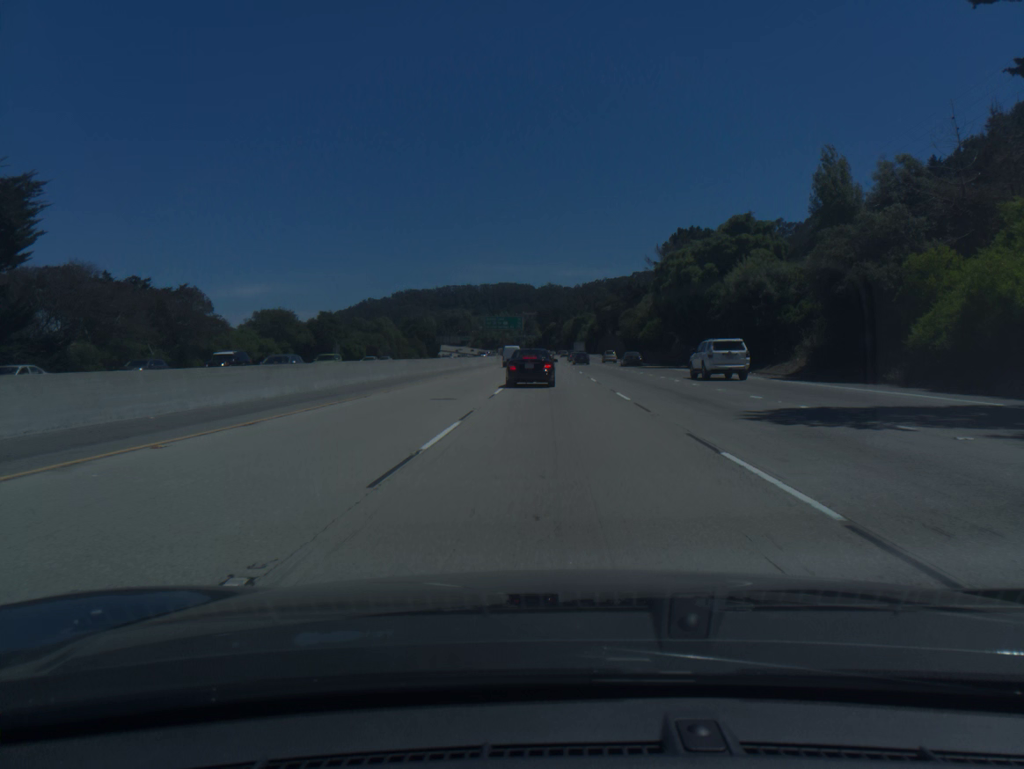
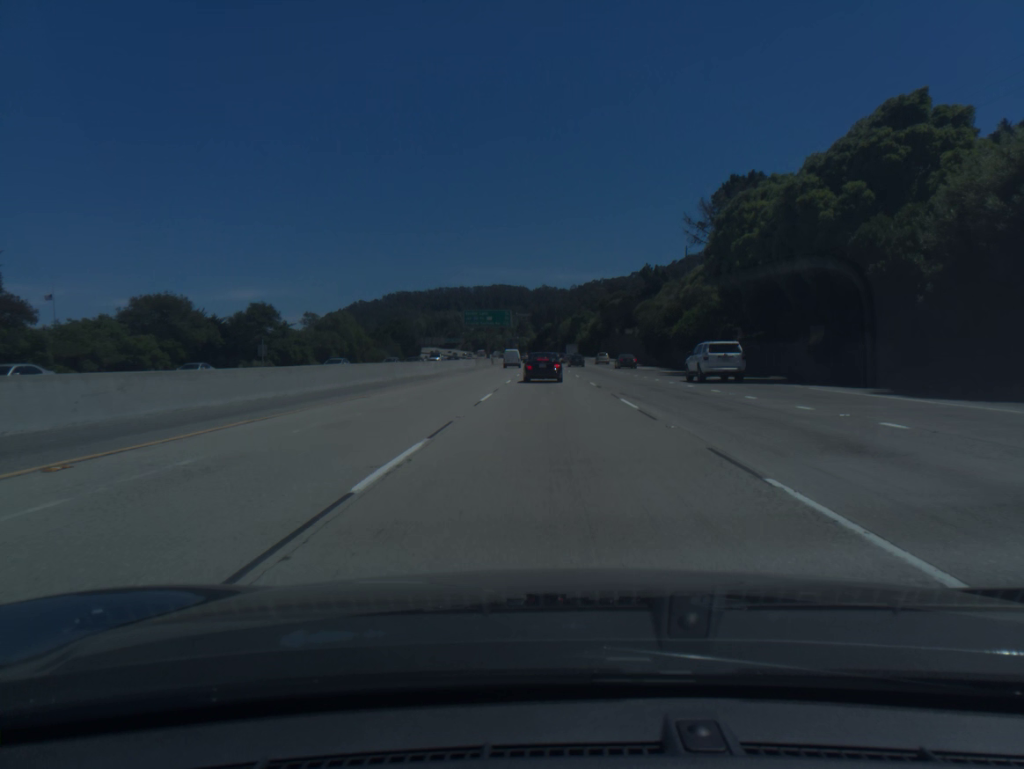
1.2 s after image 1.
(+0.1, +31.3) m; 0°
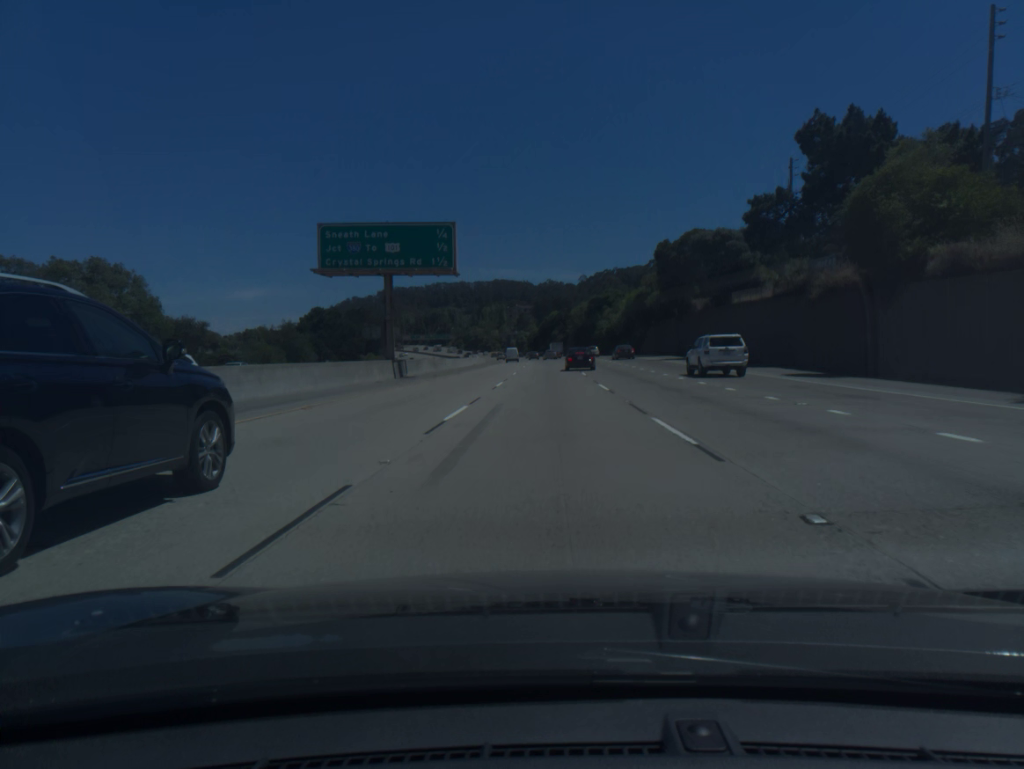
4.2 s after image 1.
(0.0, +78.5) m; 0°
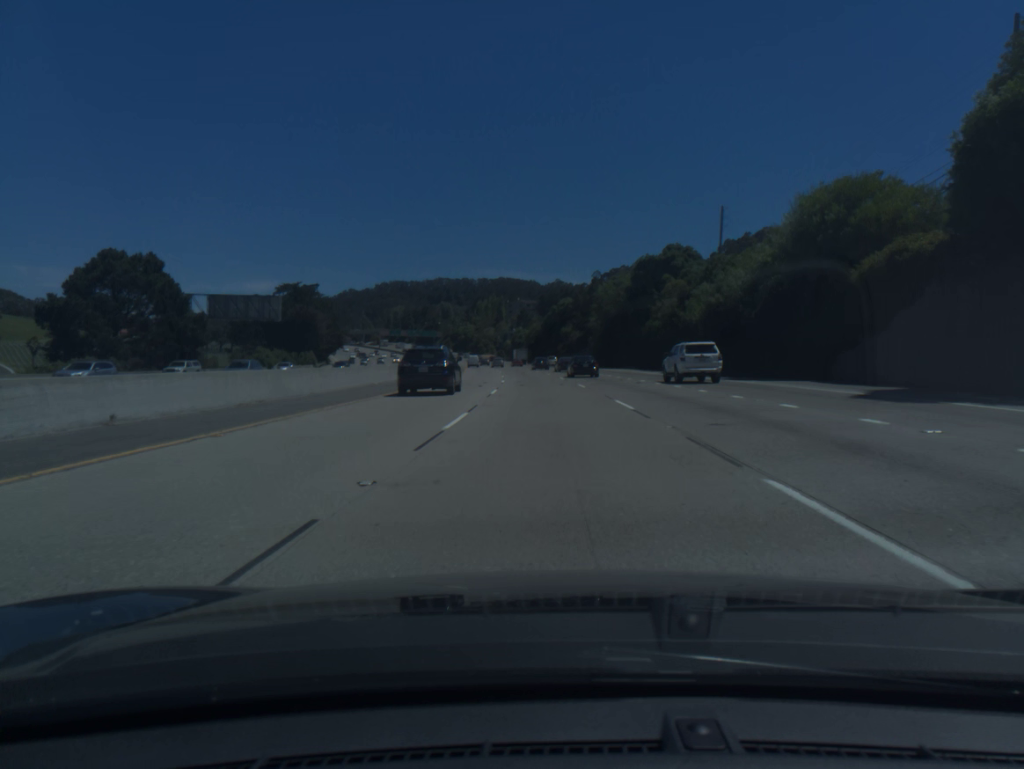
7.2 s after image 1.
(-0.2, +78.0) m; 0°
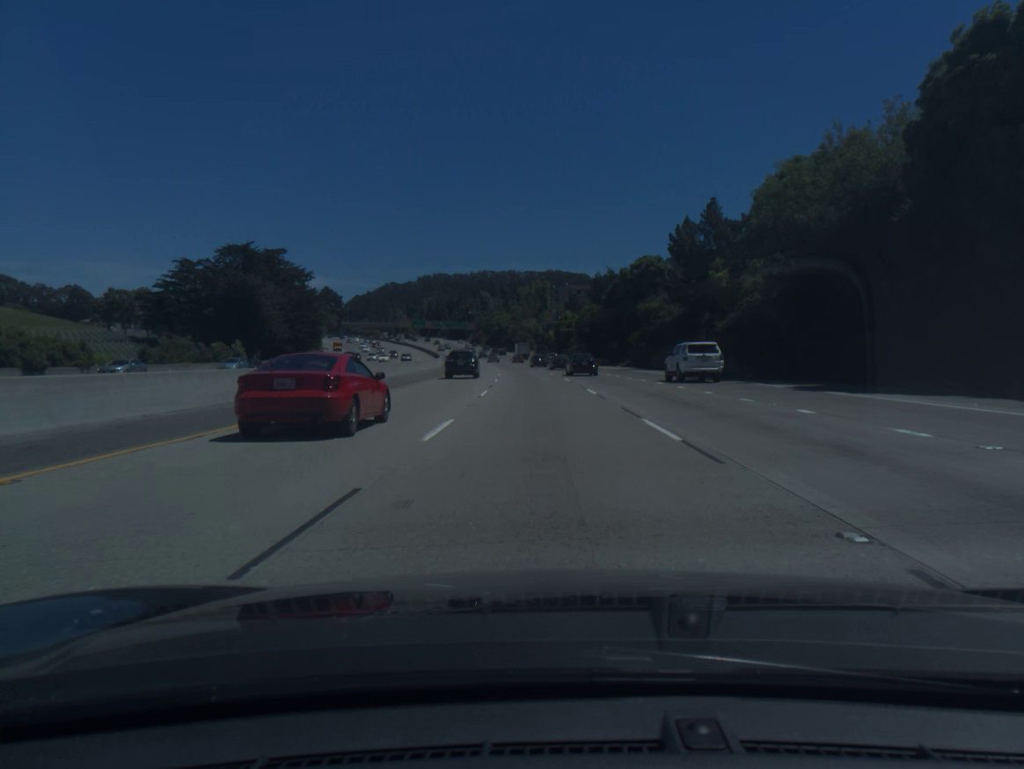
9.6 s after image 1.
(-1.7, +63.5) m; -4°
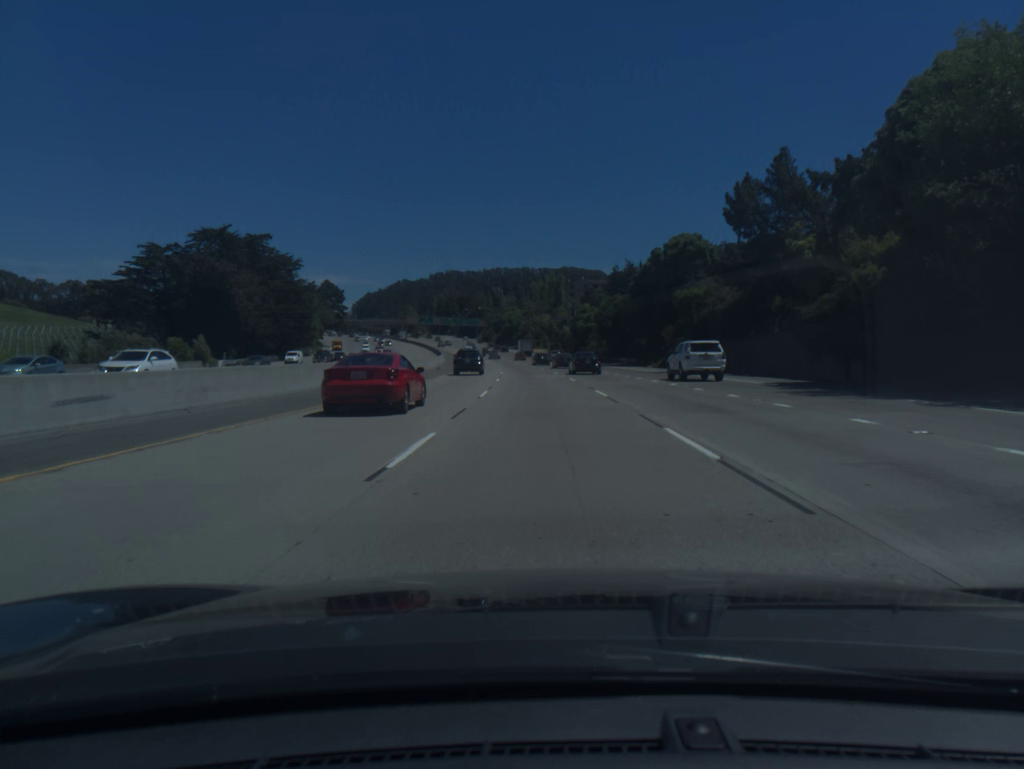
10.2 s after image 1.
(-0.1, +16.2) m; -1°
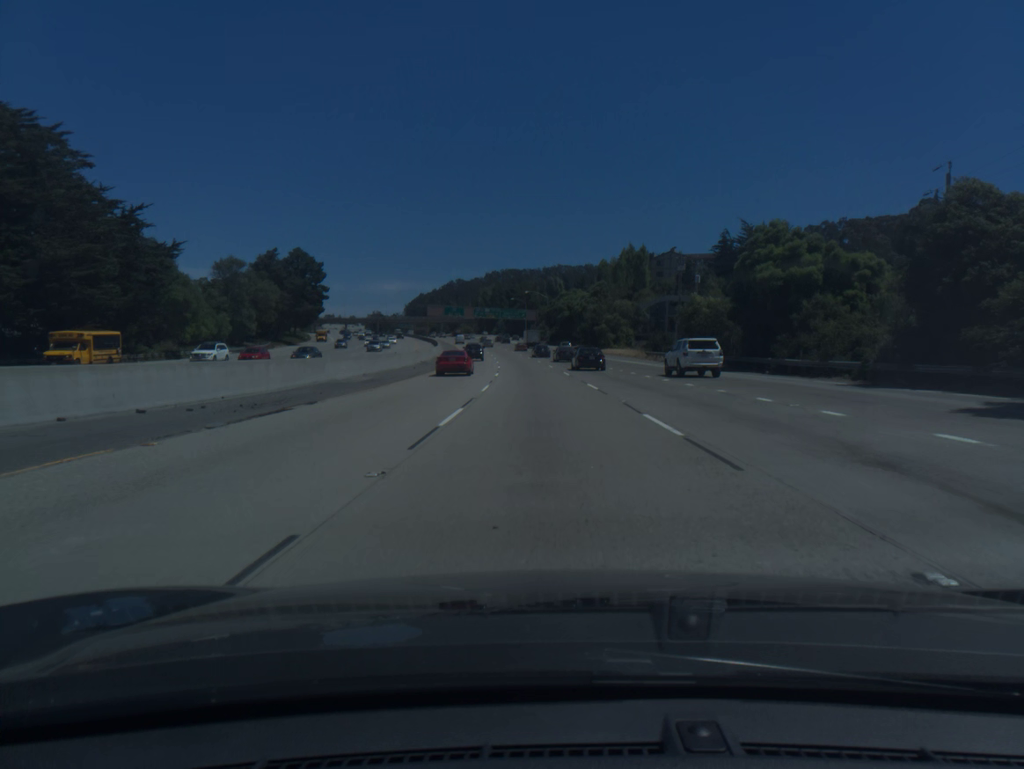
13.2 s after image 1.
(-2.9, +83.5) m; -4°
